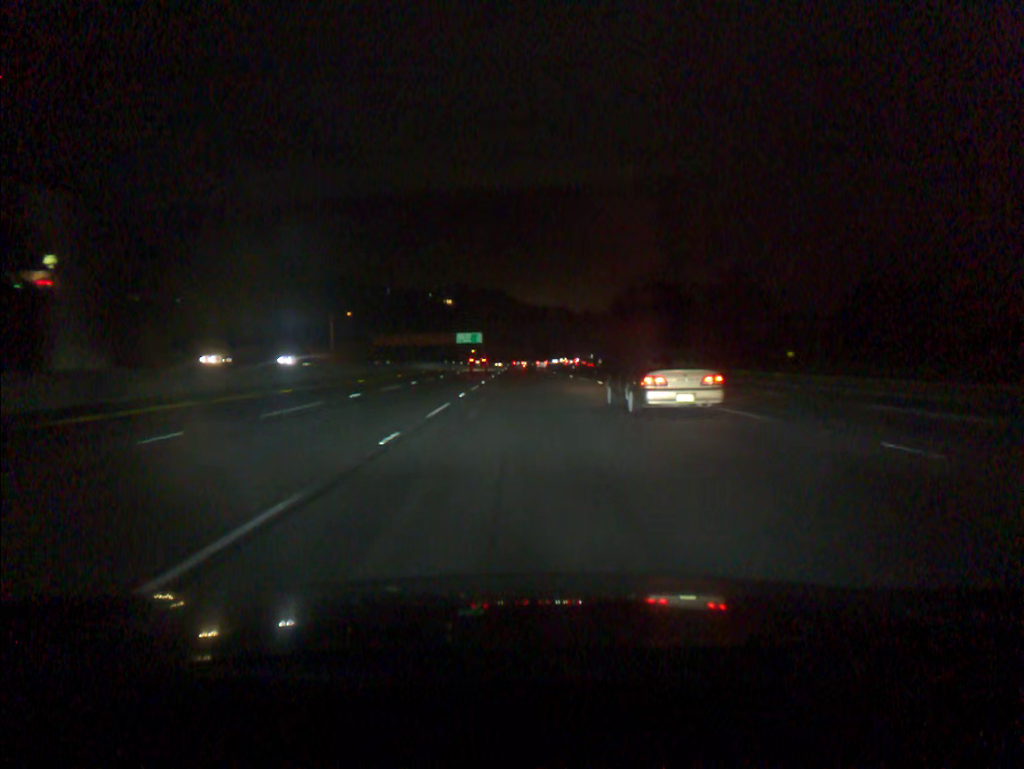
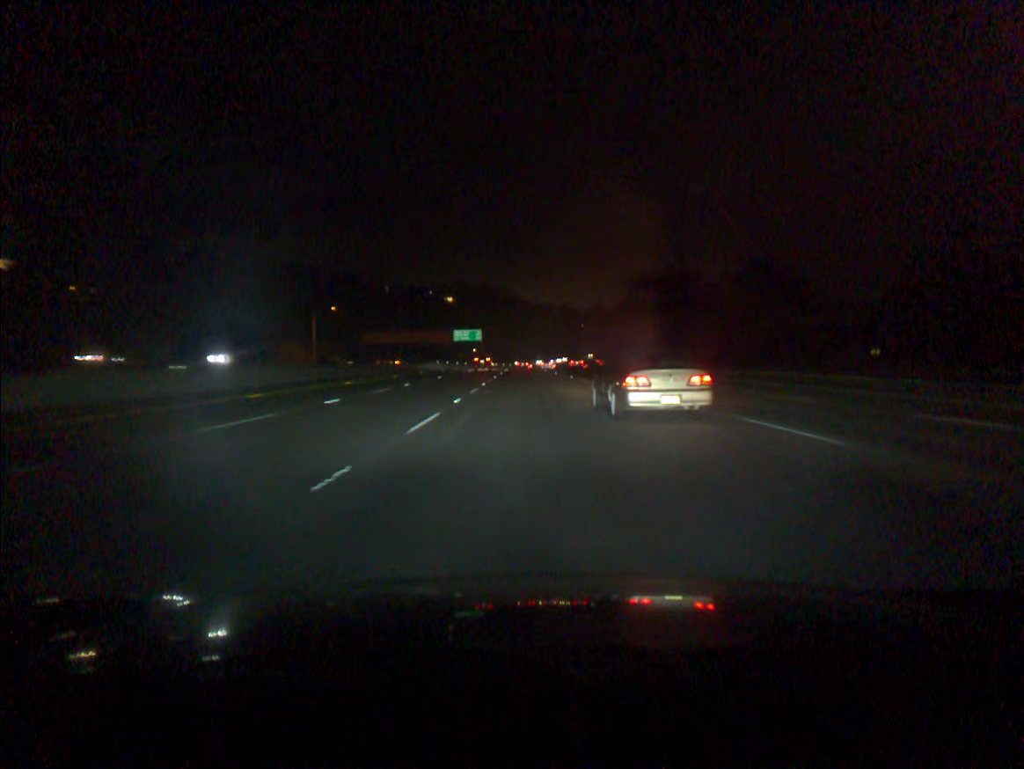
(0.0, +18.3) m; 0°
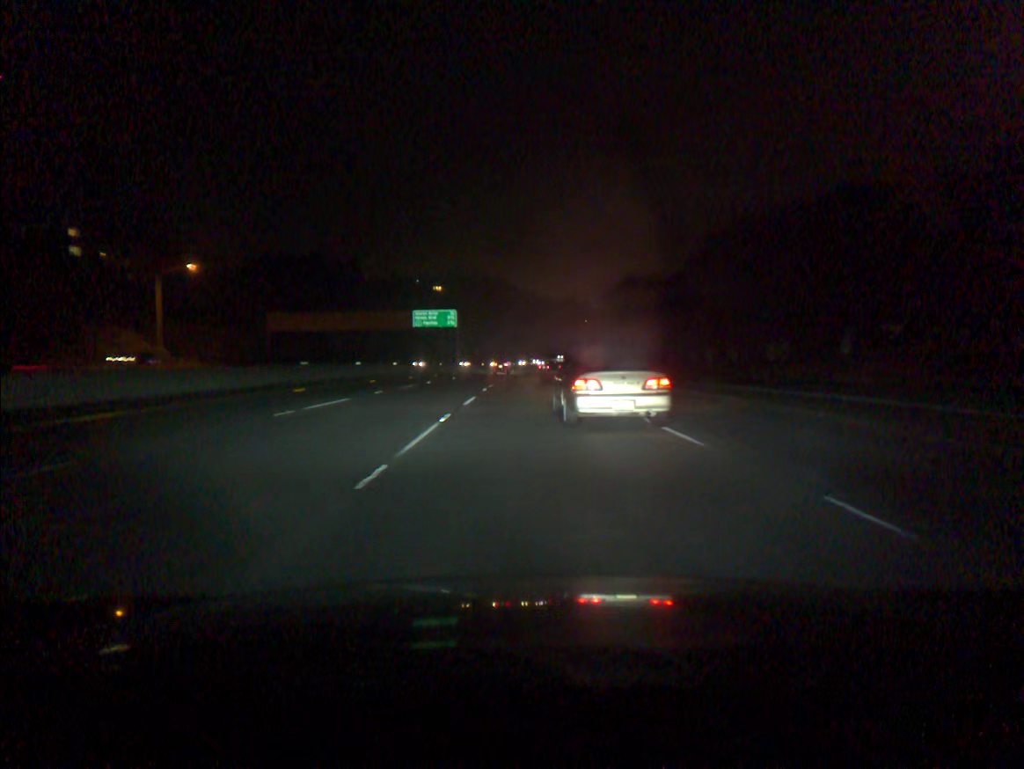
(0.0, +71.7) m; 0°
